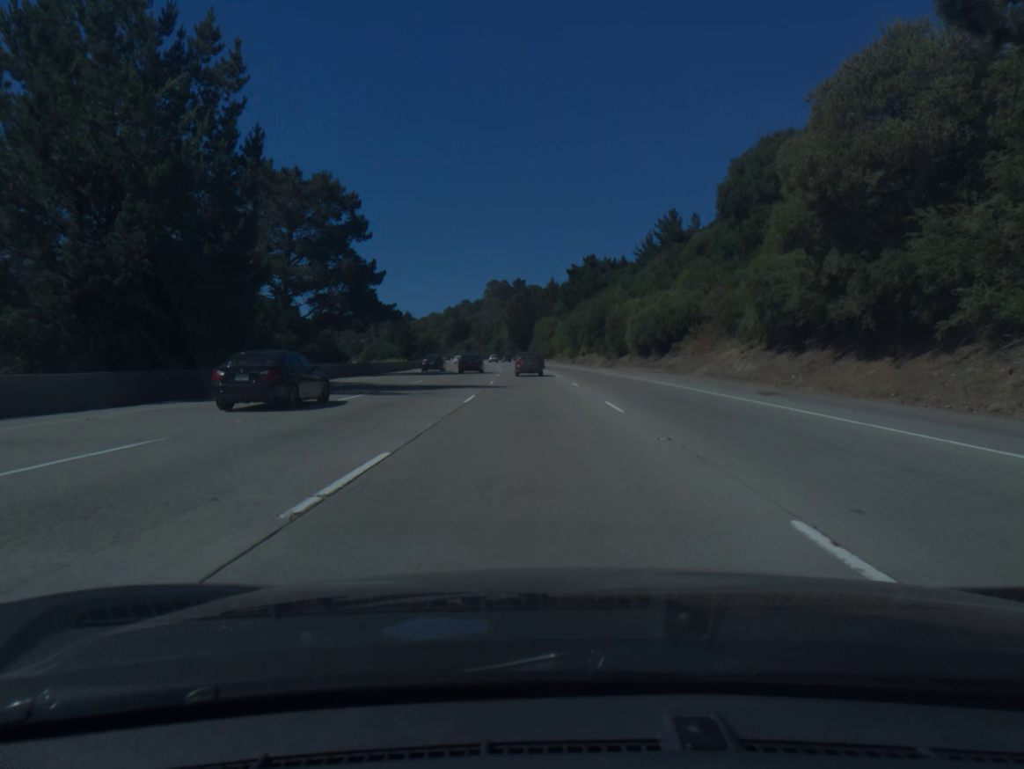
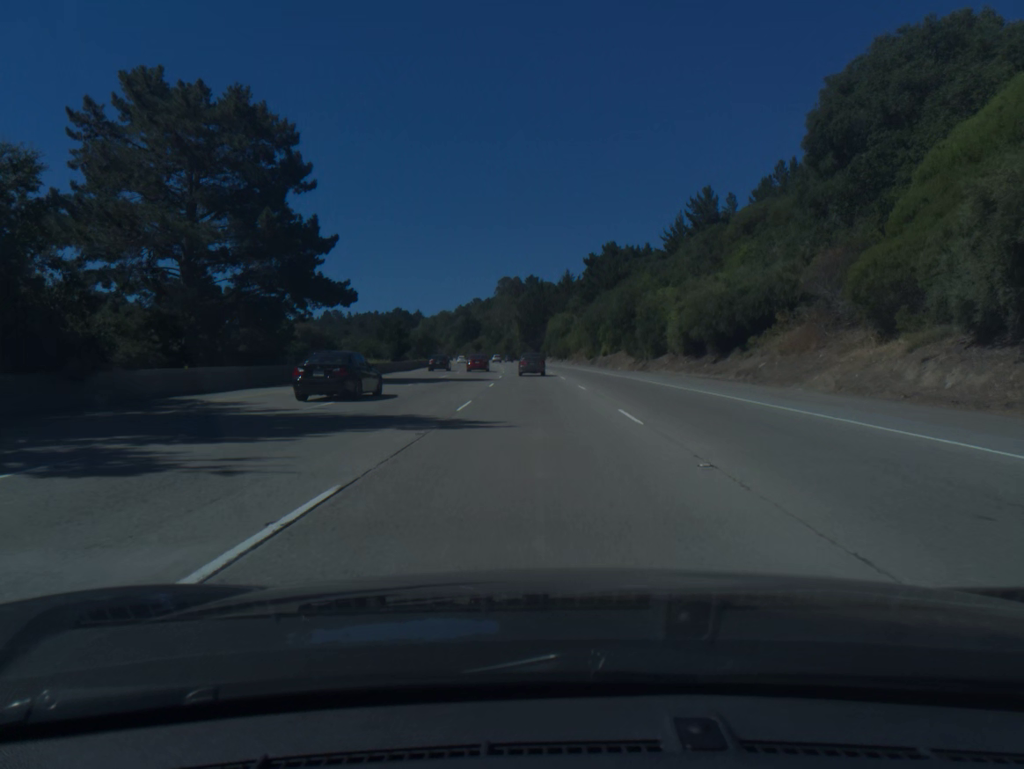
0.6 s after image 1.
(-0.1, +17.3) m; -1°
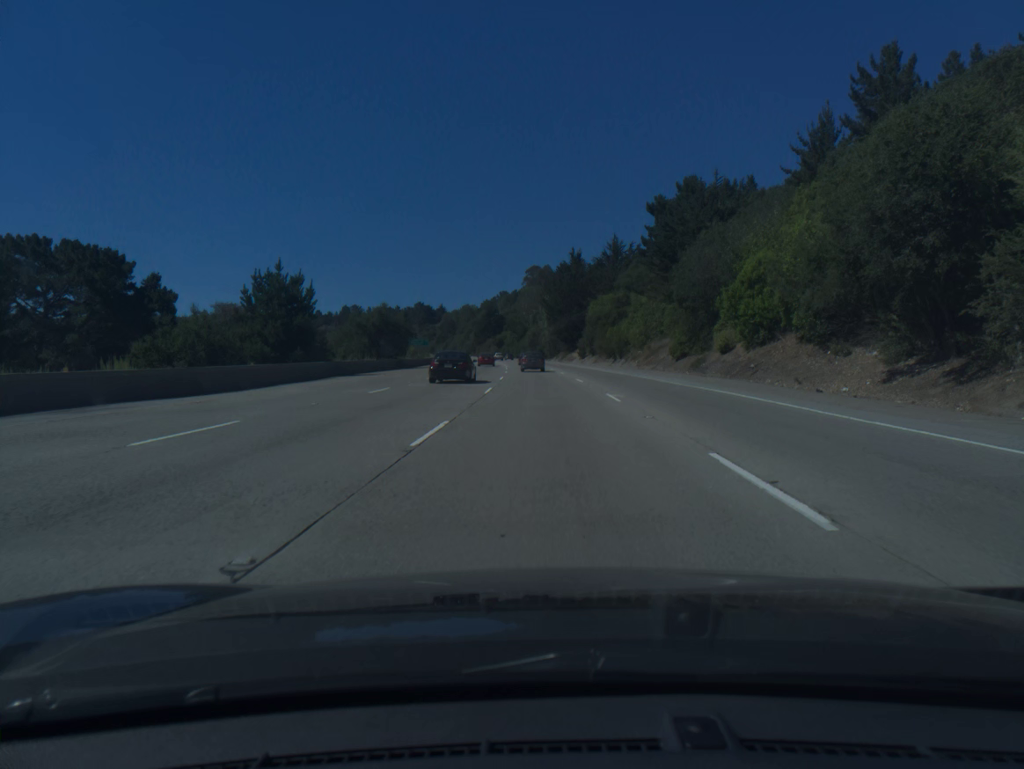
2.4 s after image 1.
(-1.1, +51.9) m; -2°
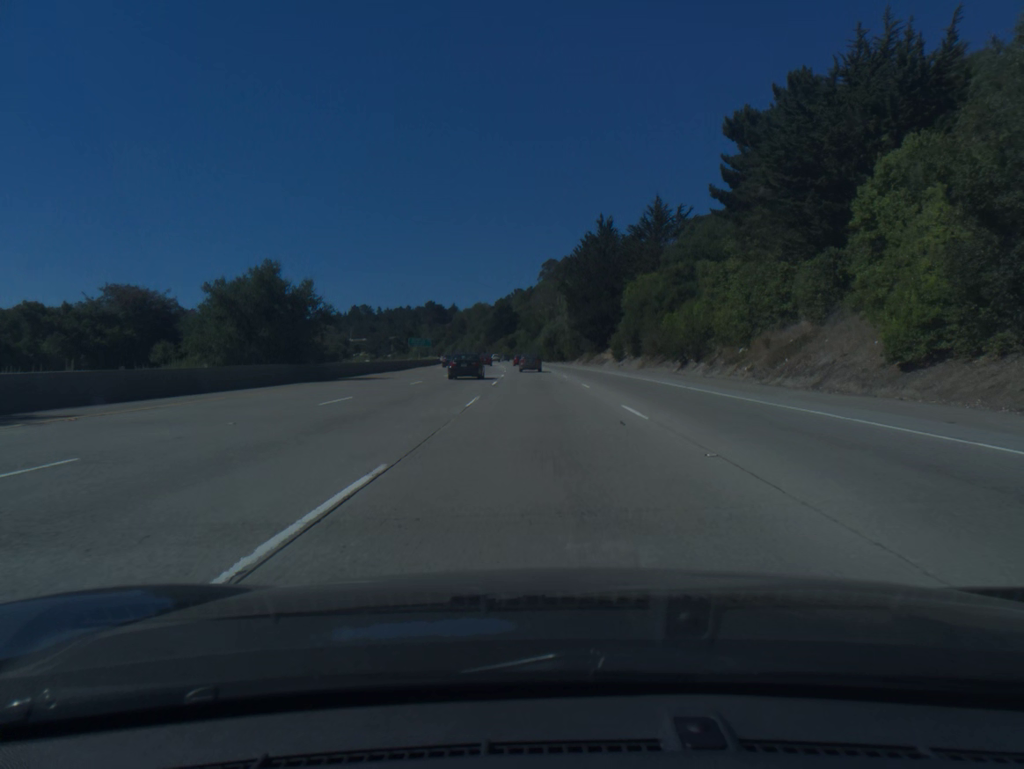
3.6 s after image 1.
(-0.4, +34.6) m; -1°
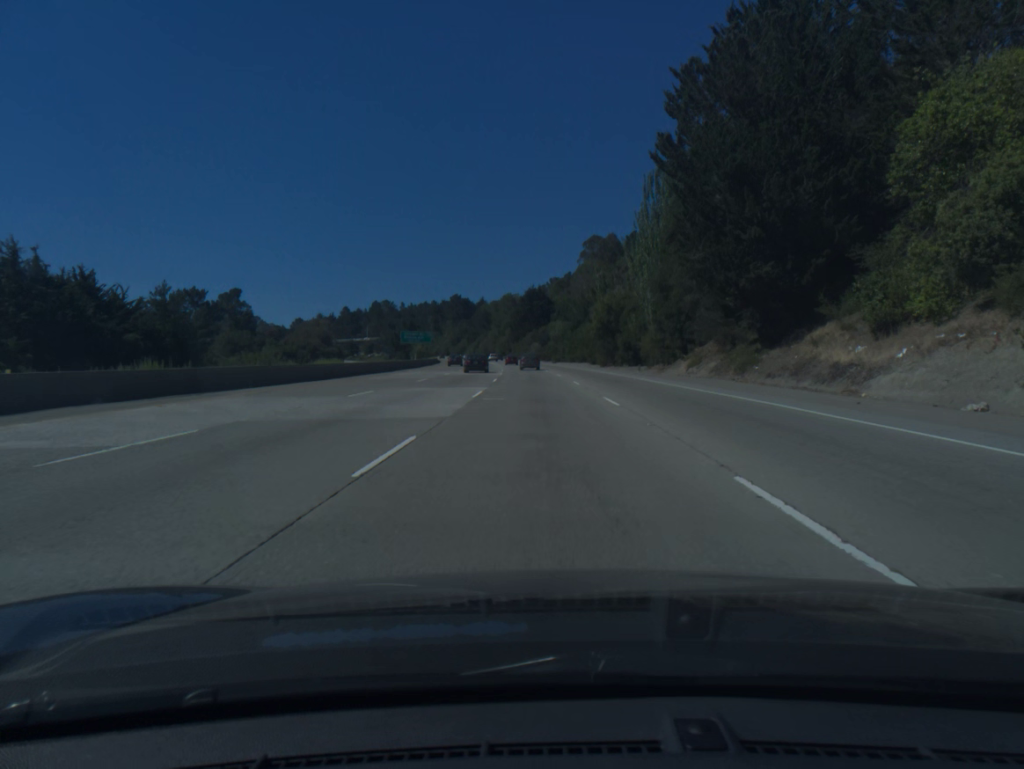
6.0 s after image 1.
(-1.6, +69.2) m; -3°
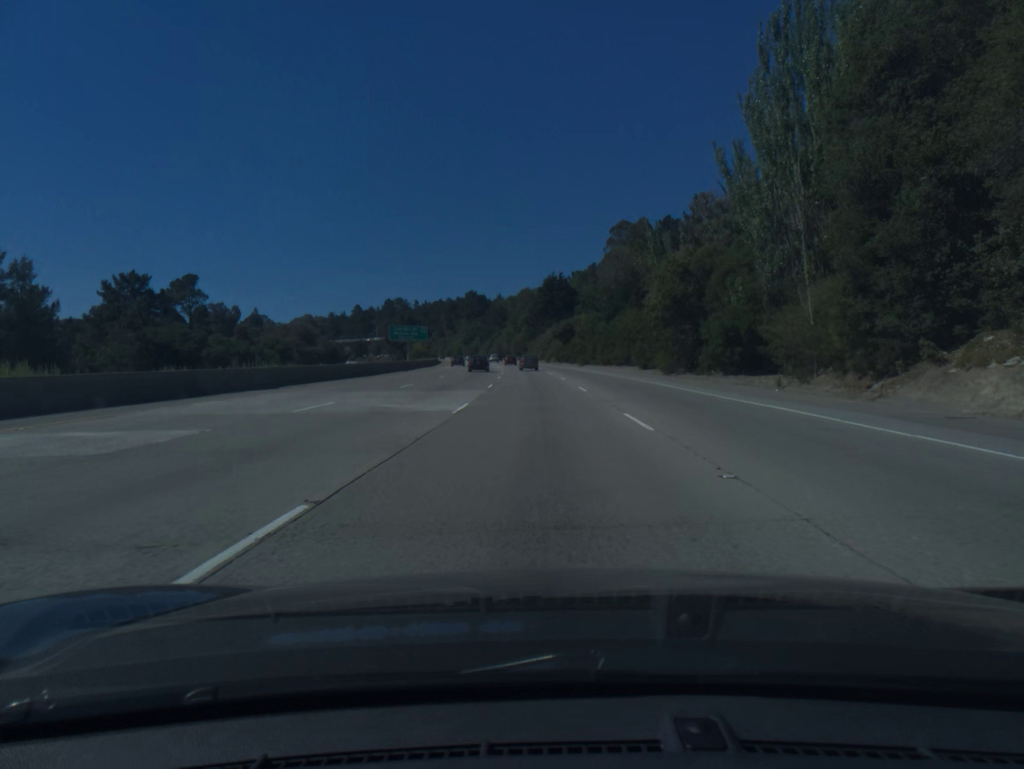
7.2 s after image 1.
(-0.5, +34.5) m; -2°
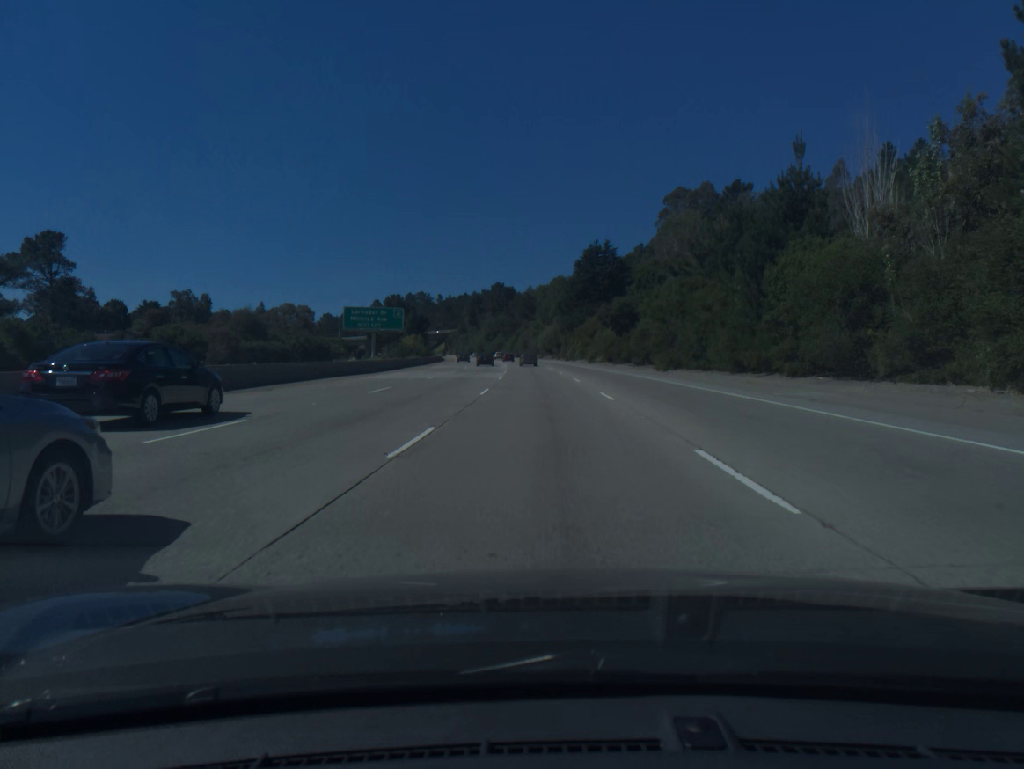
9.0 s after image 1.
(-1.1, +51.8) m; -2°
